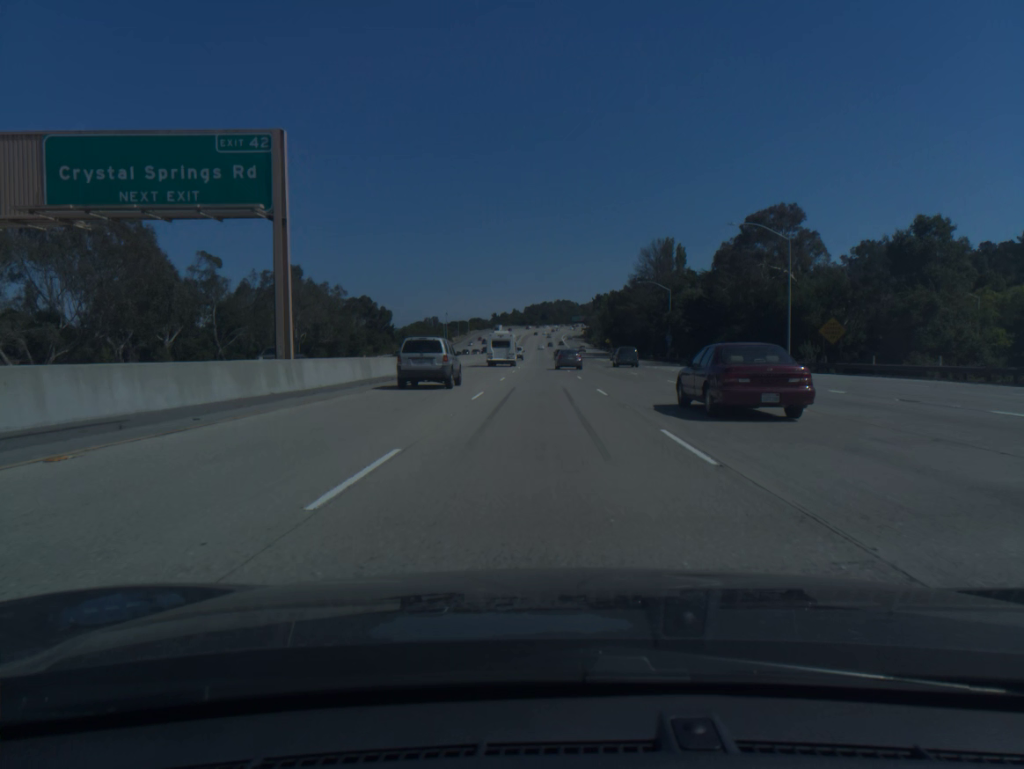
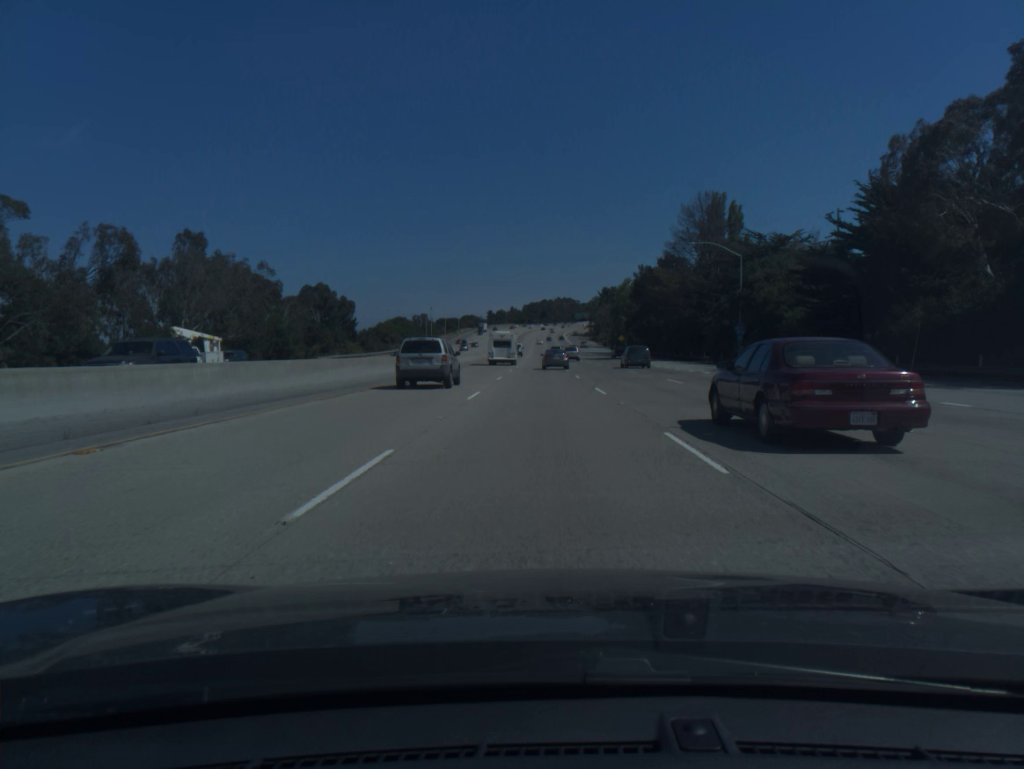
(0.0, +43.1) m; 0°
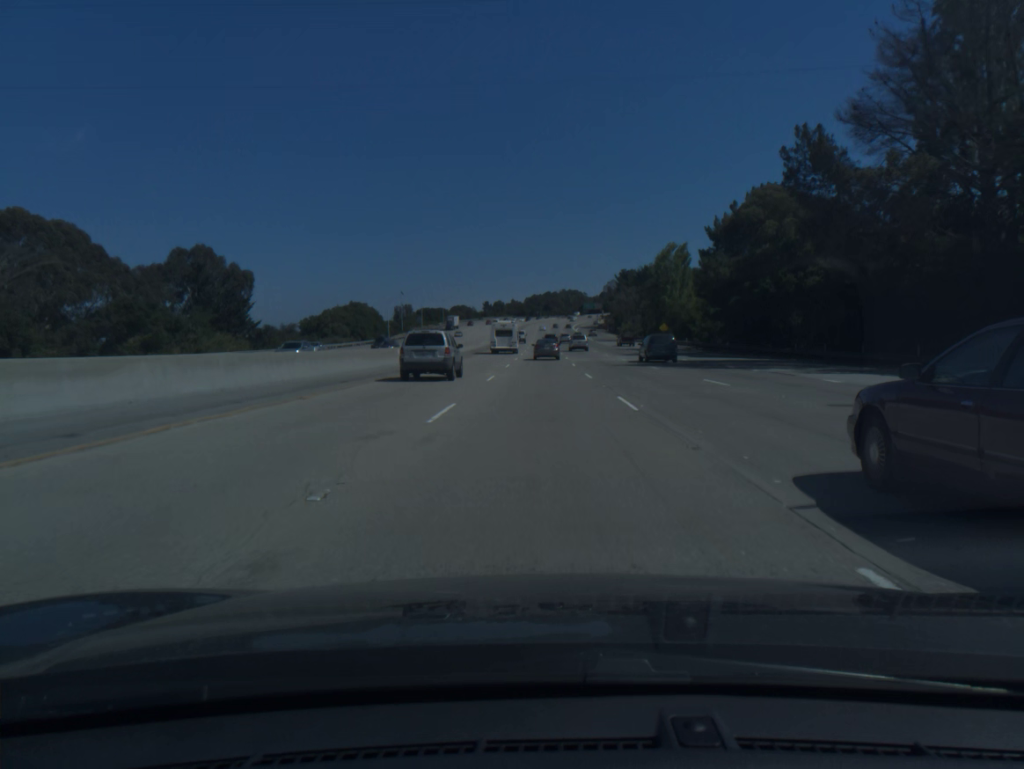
(-0.1, +64.5) m; 0°
